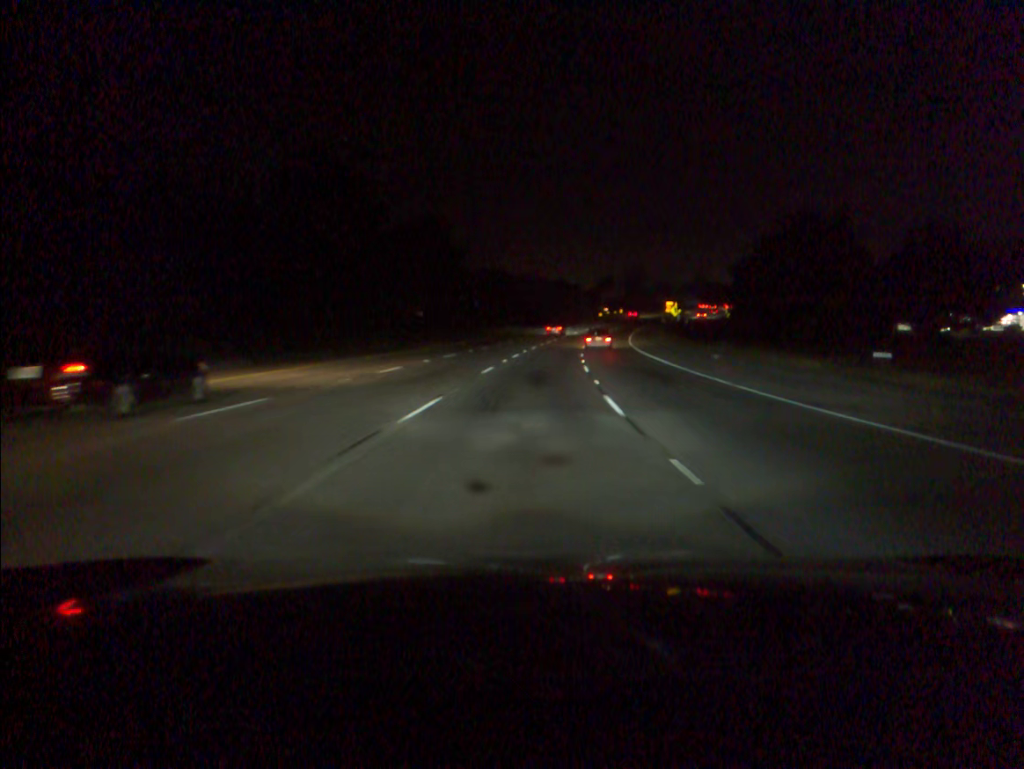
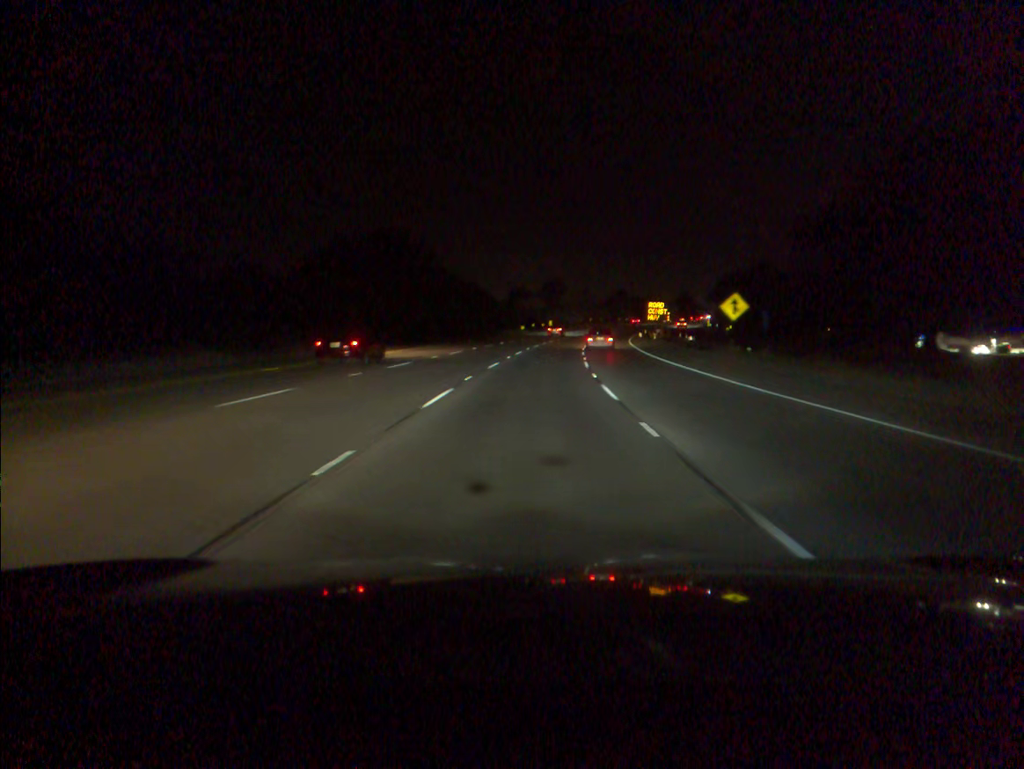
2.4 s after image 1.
(+4.1, +70.4) m; +7°
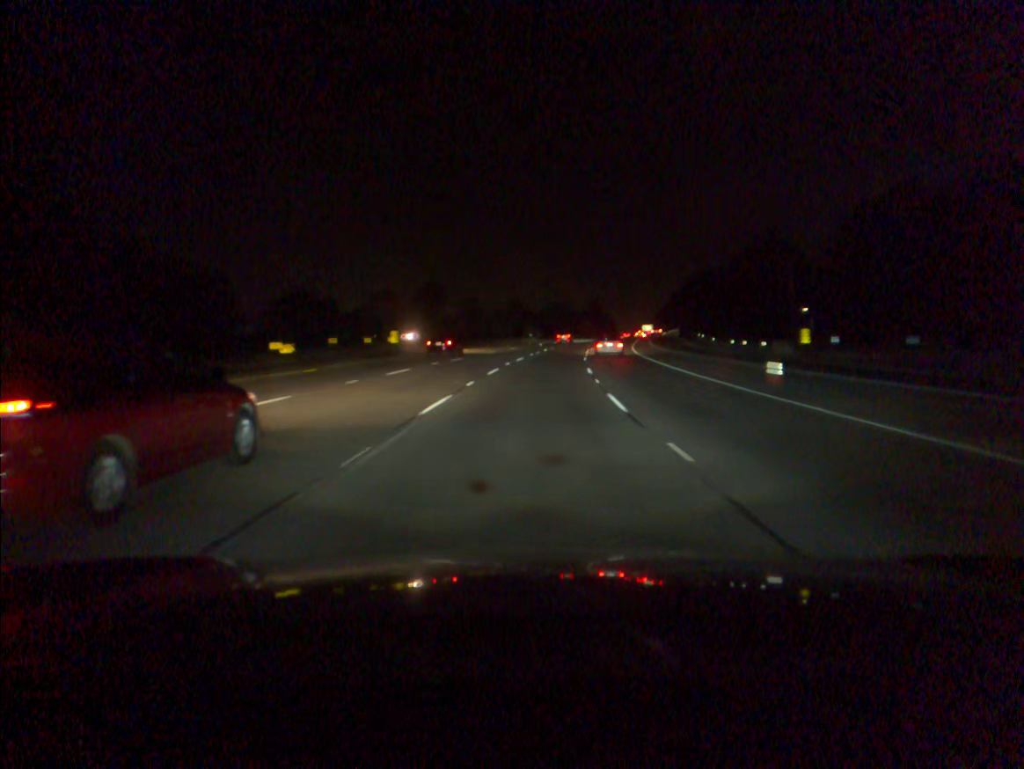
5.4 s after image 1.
(+6.2, +87.3) m; +8°
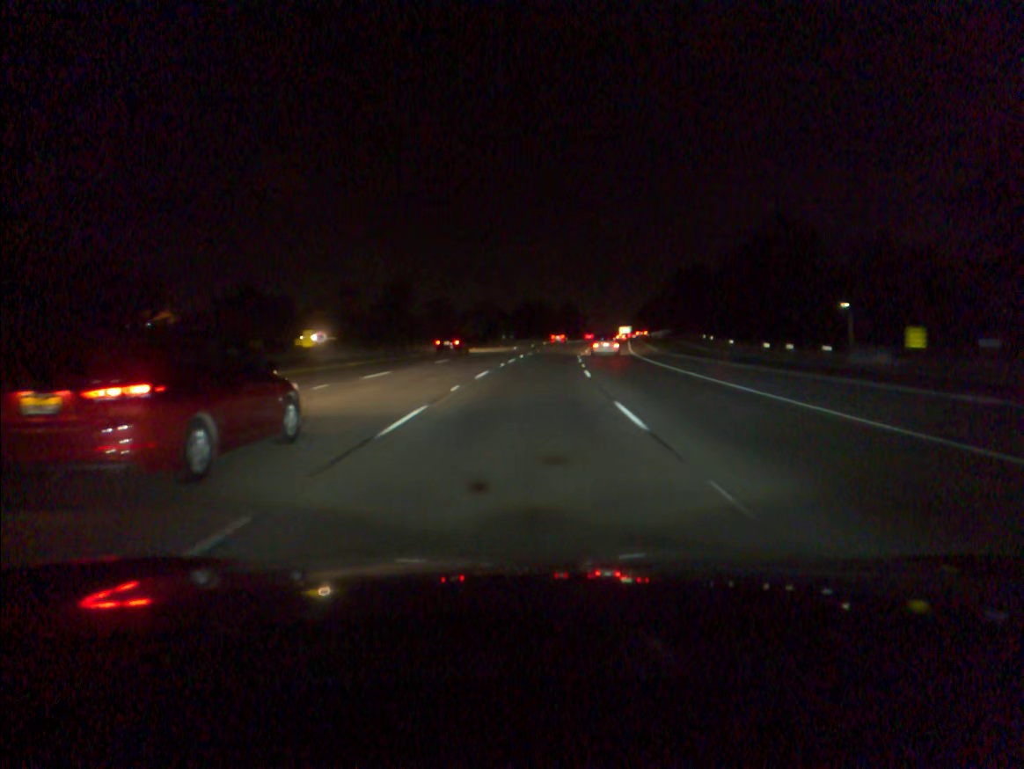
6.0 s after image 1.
(+0.3, +17.6) m; +2°
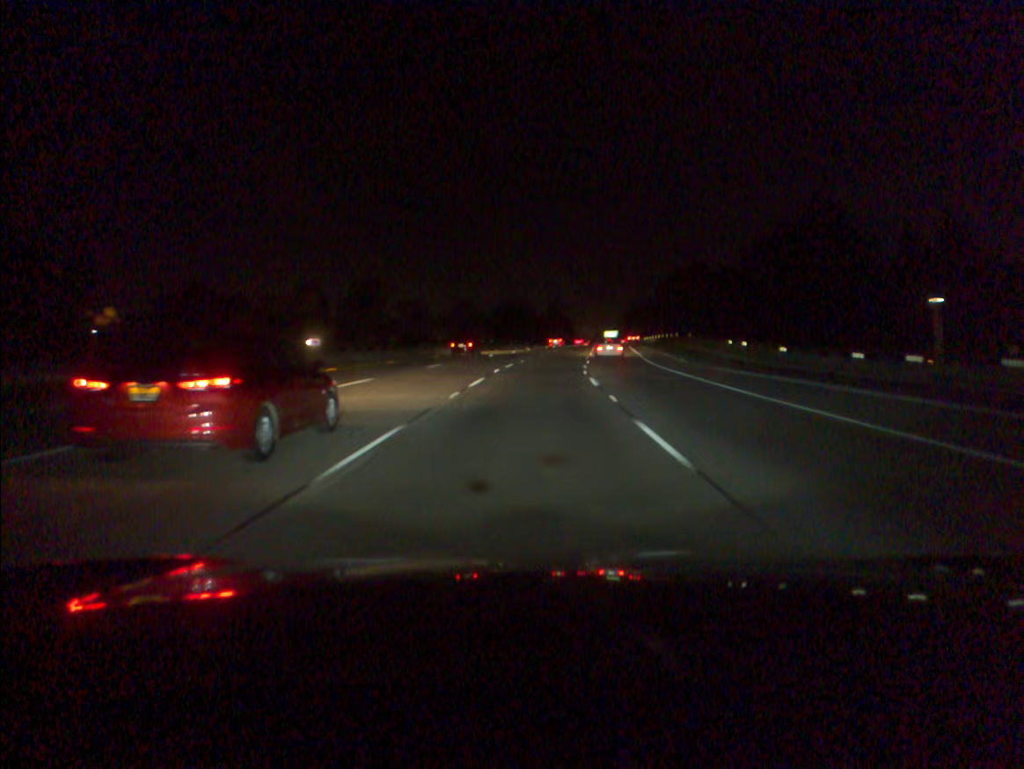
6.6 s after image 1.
(+0.2, +17.6) m; +1°
